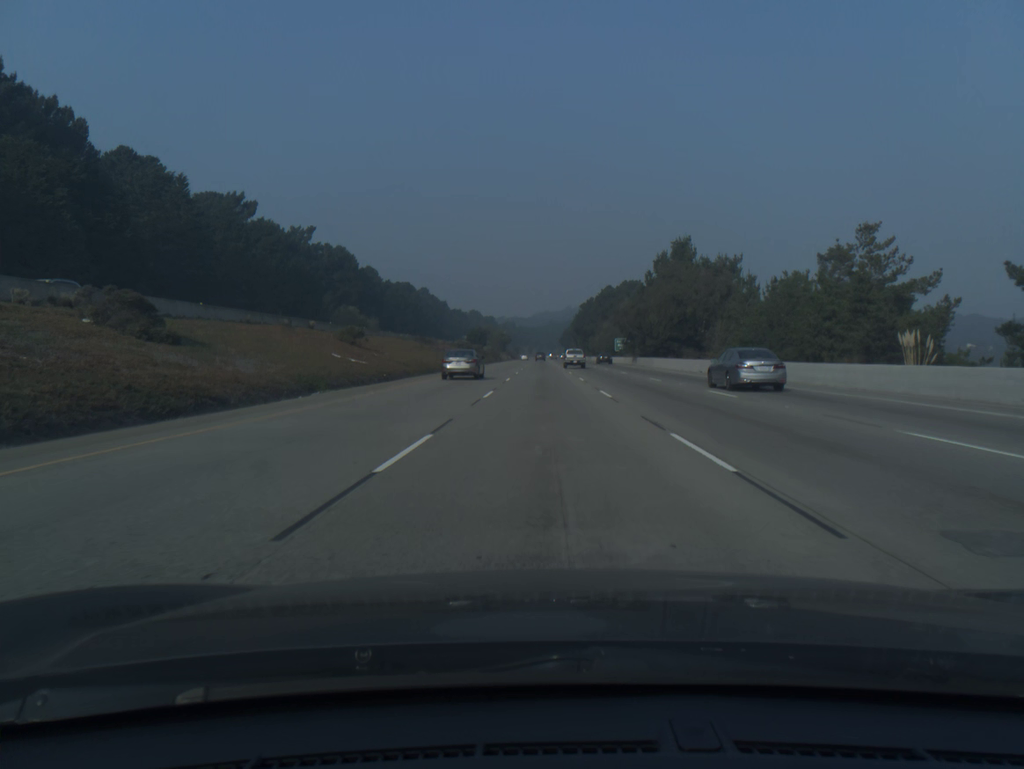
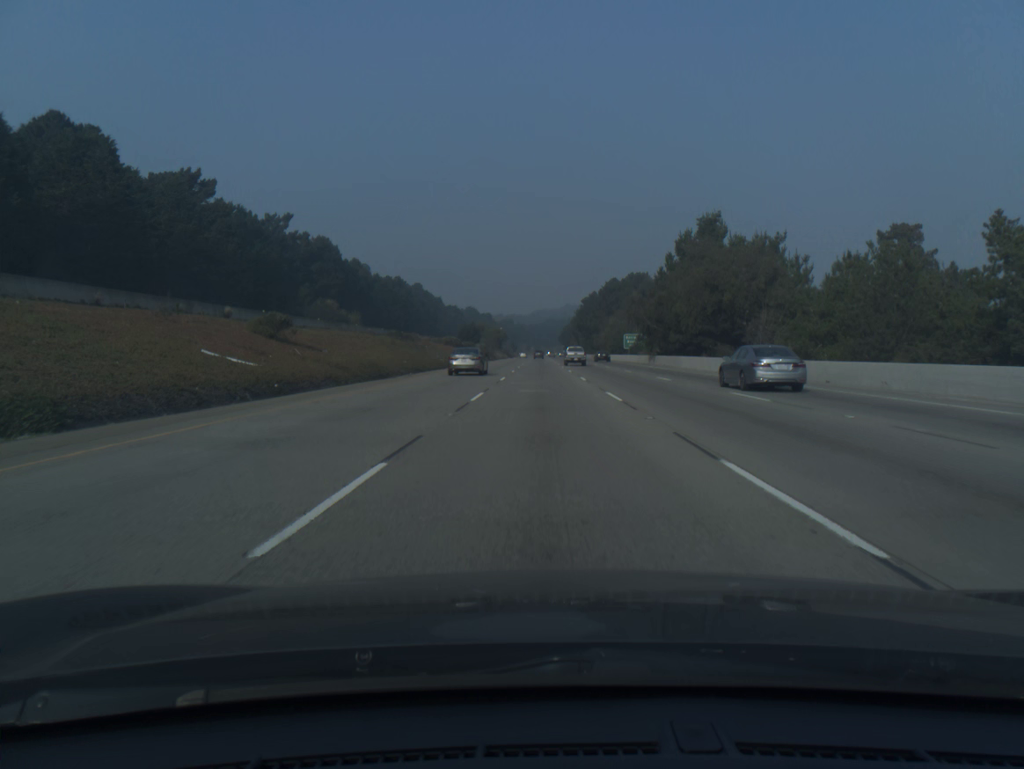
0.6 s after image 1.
(0.0, +18.0) m; 0°
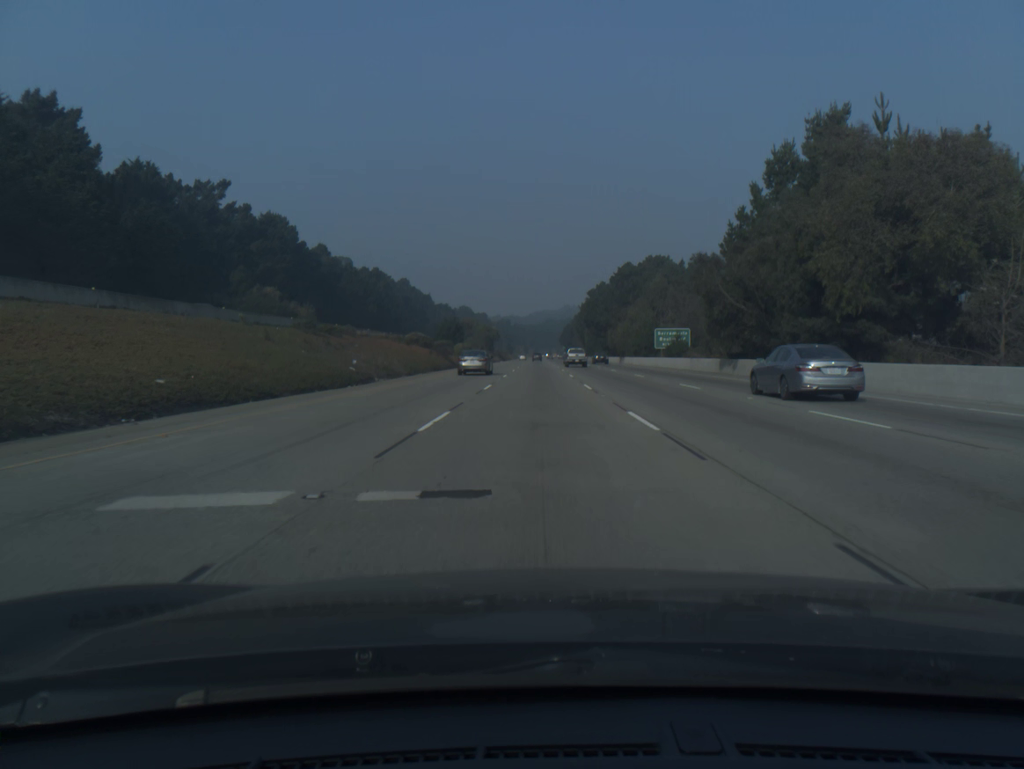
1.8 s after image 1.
(+0.1, +36.4) m; 0°
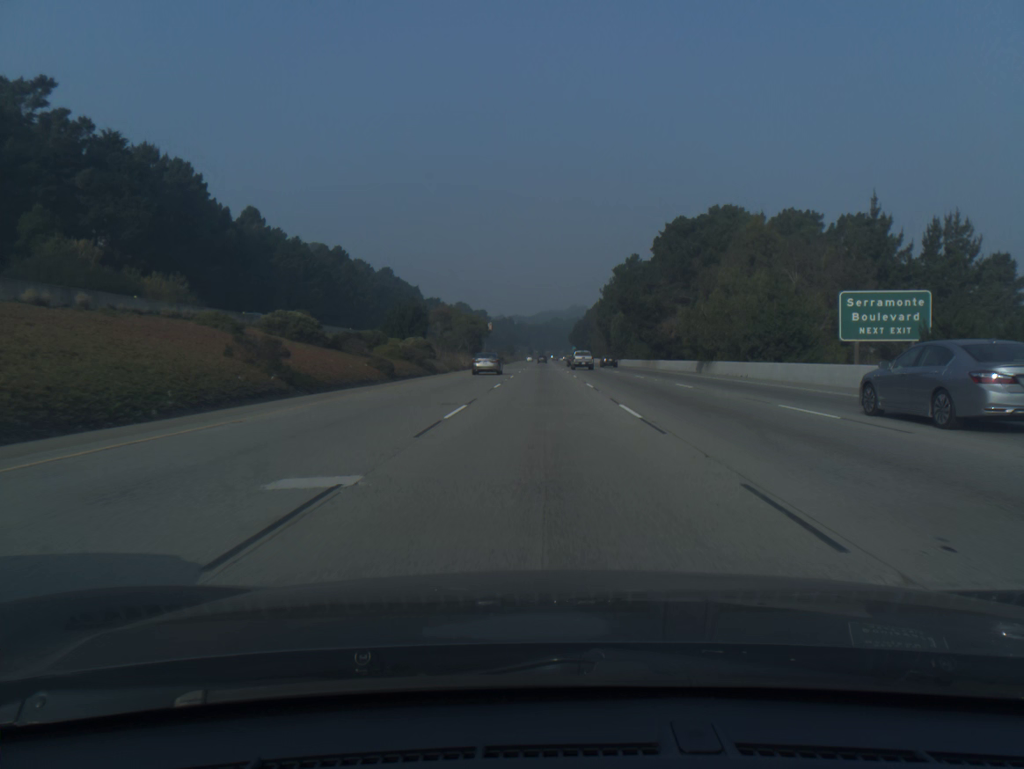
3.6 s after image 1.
(-0.2, +55.6) m; 0°
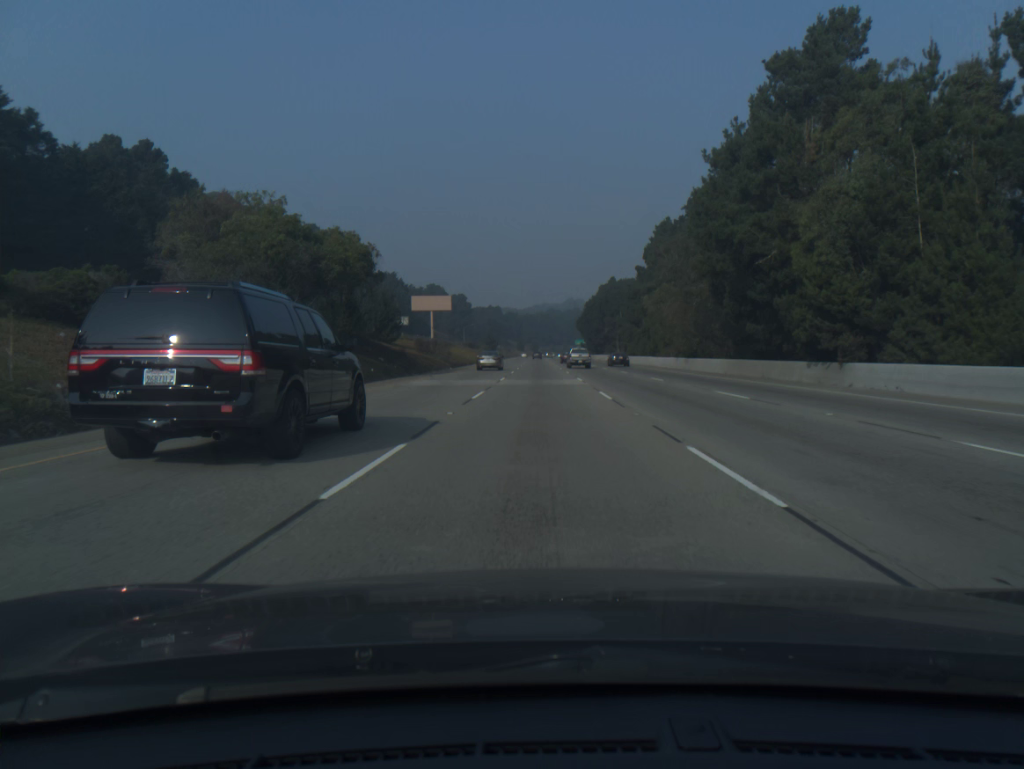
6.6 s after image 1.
(+0.2, +95.8) m; 0°
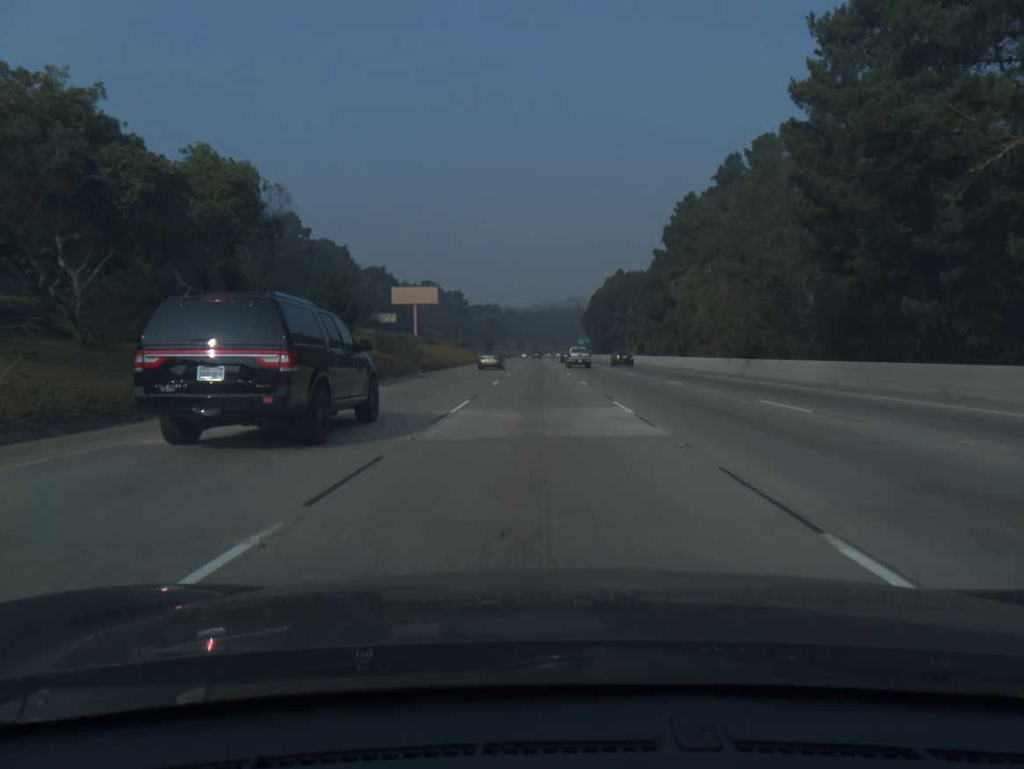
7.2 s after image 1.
(0.0, +19.6) m; 0°
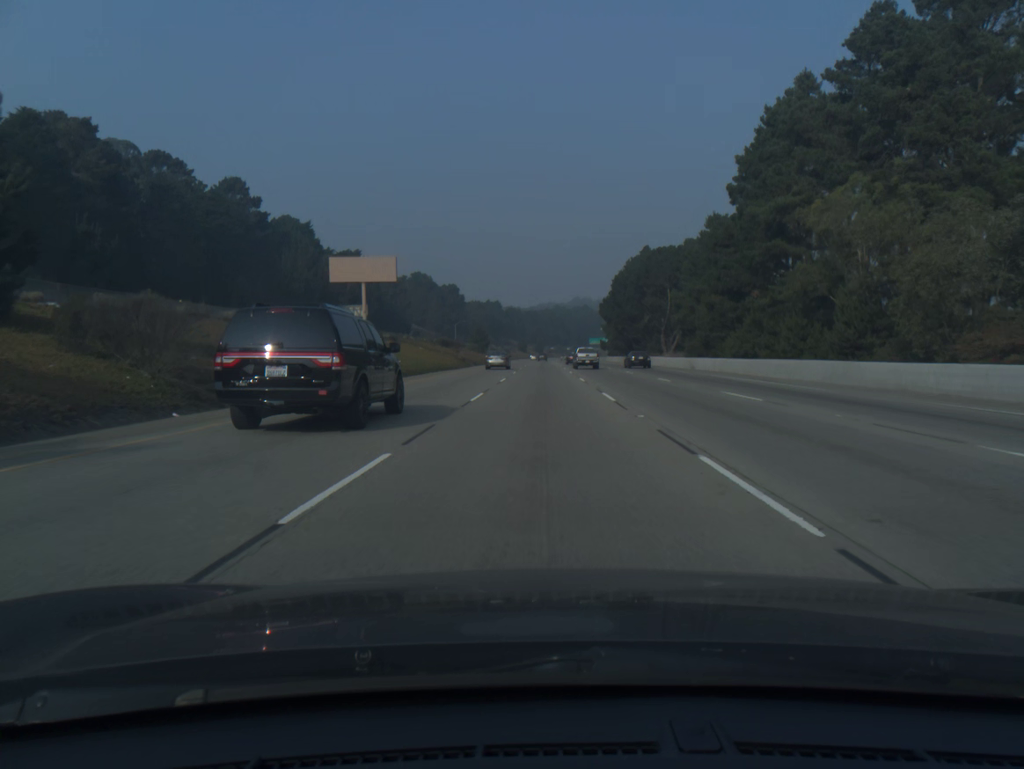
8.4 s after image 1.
(-0.1, +39.7) m; 0°
